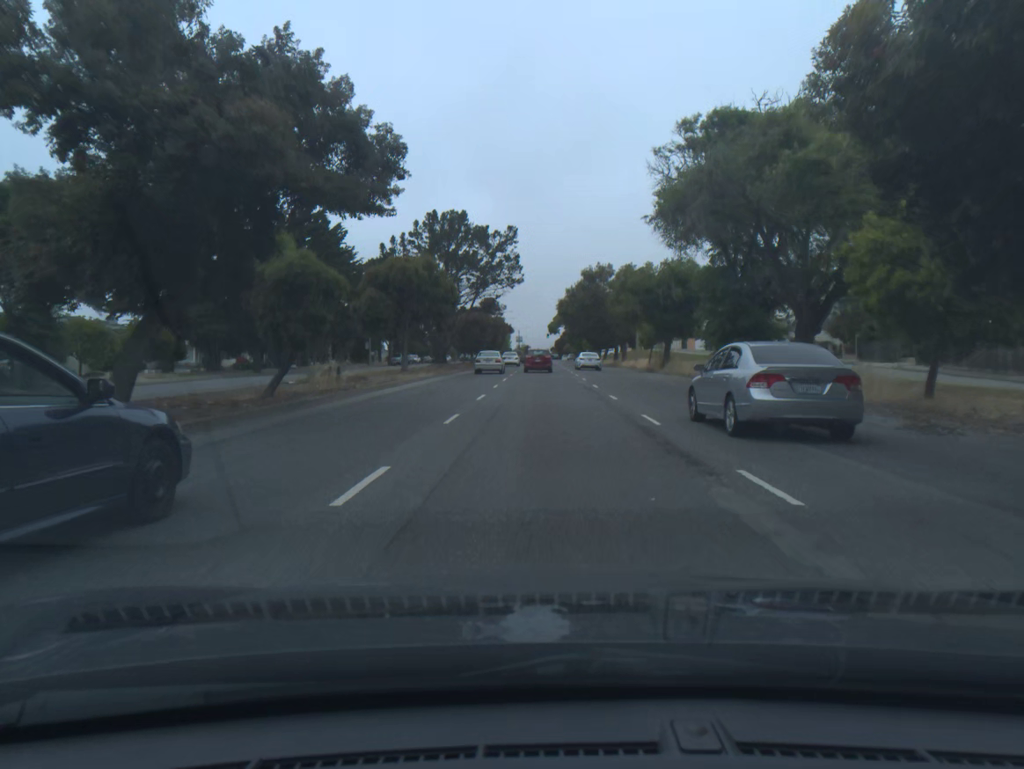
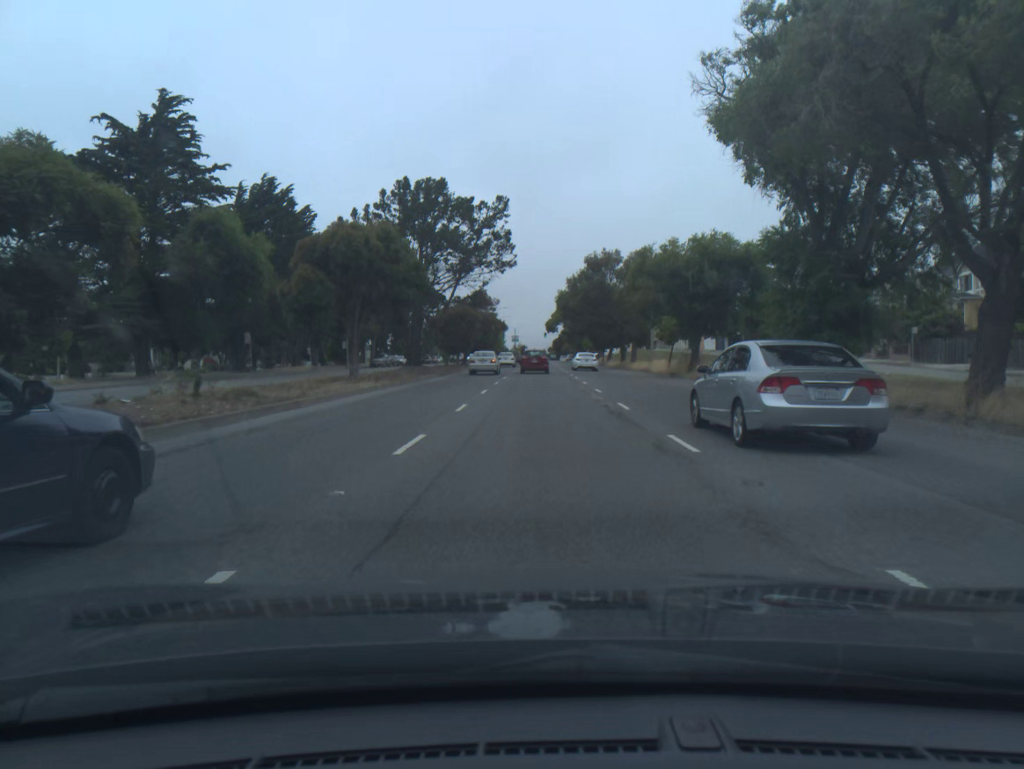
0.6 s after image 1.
(0.0, +11.2) m; 0°
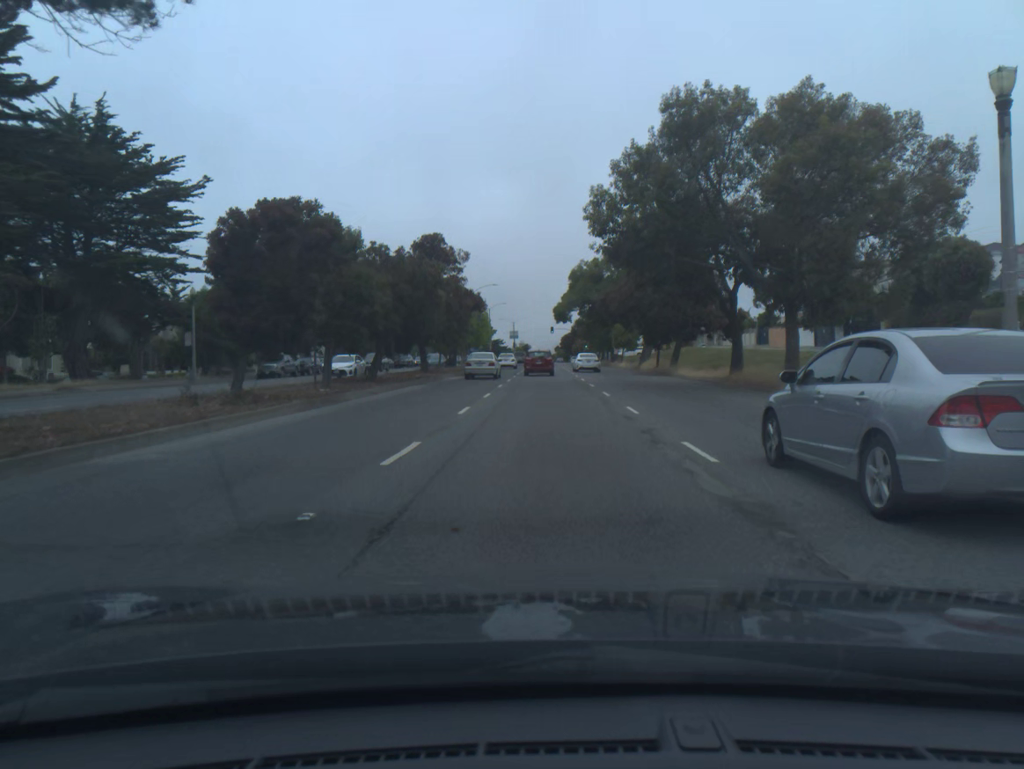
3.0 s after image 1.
(-0.1, +44.1) m; 0°
